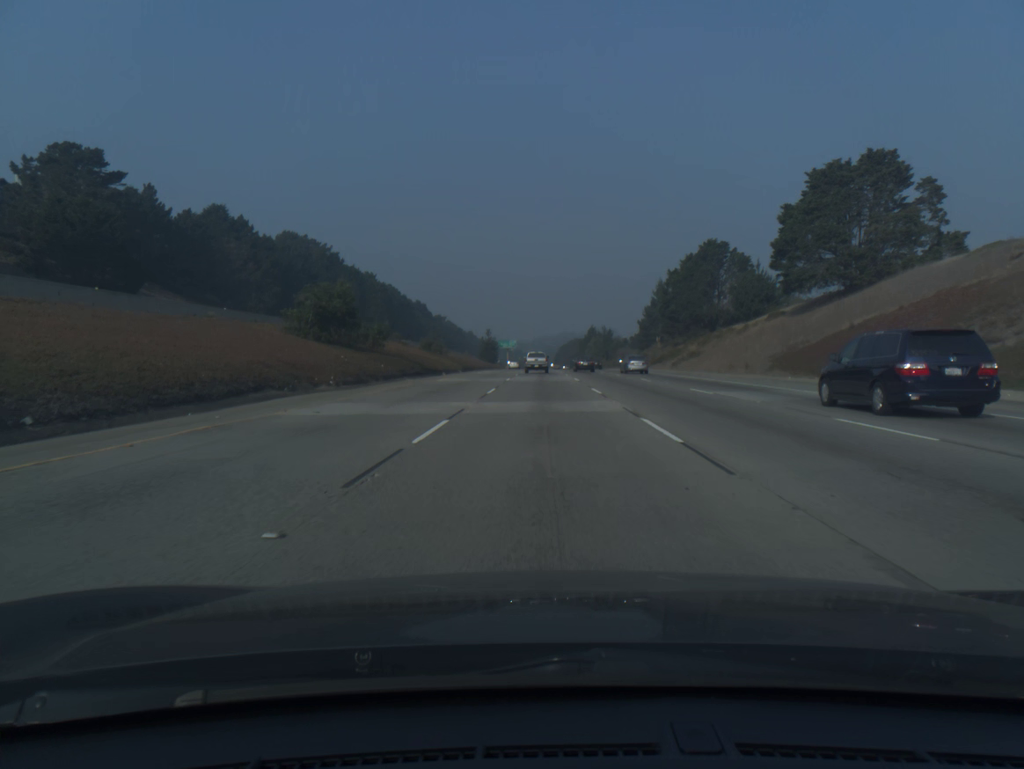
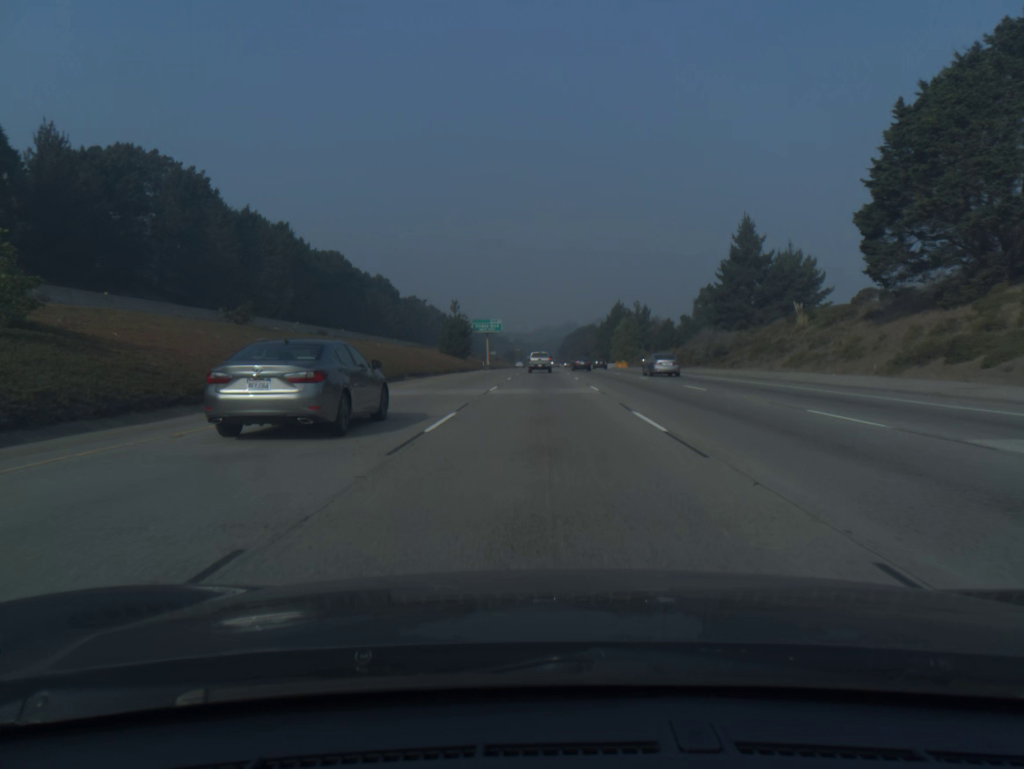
(0.0, +86.3) m; 0°
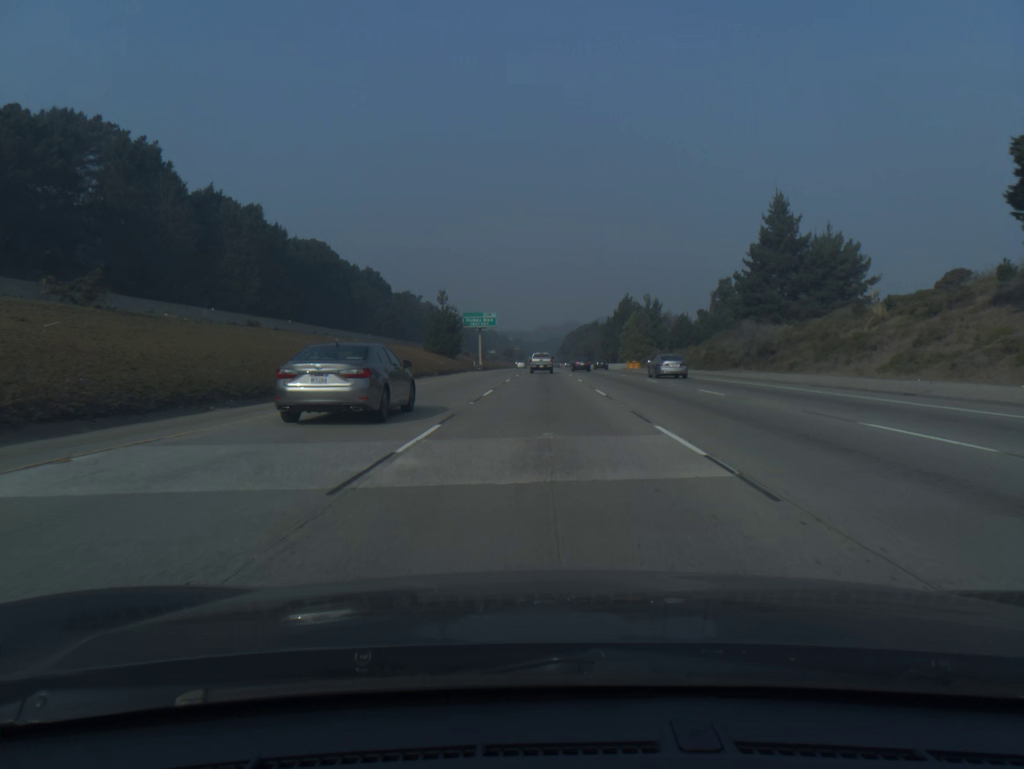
(0.0, +17.4) m; 0°
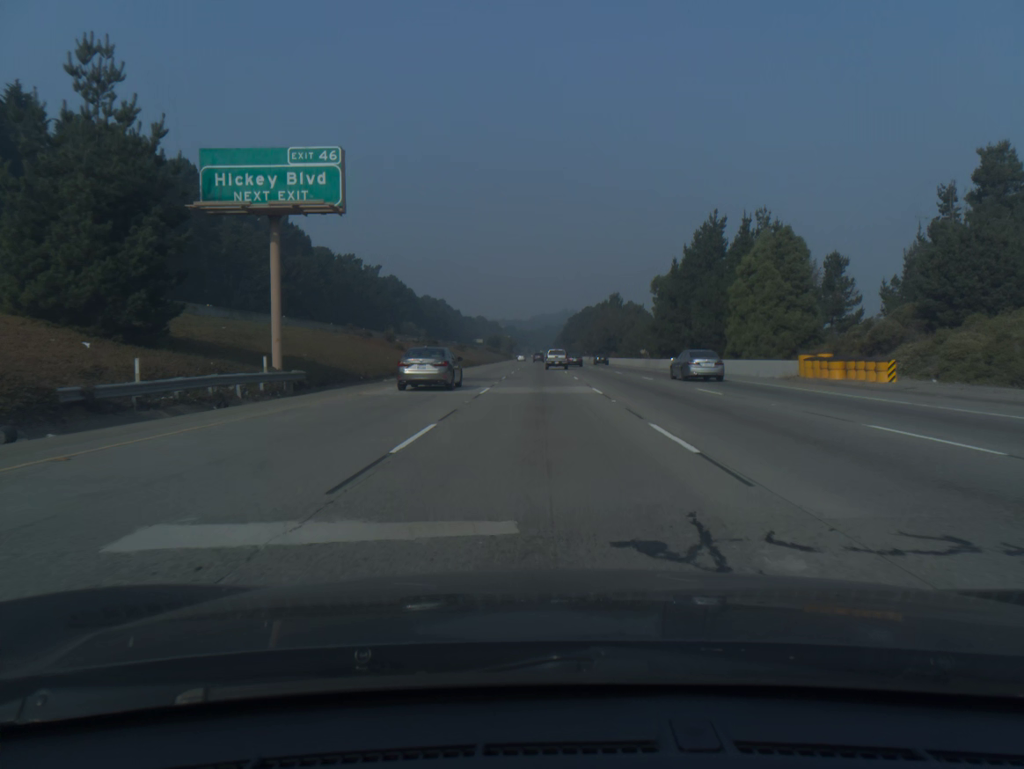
(+0.1, +87.6) m; 0°
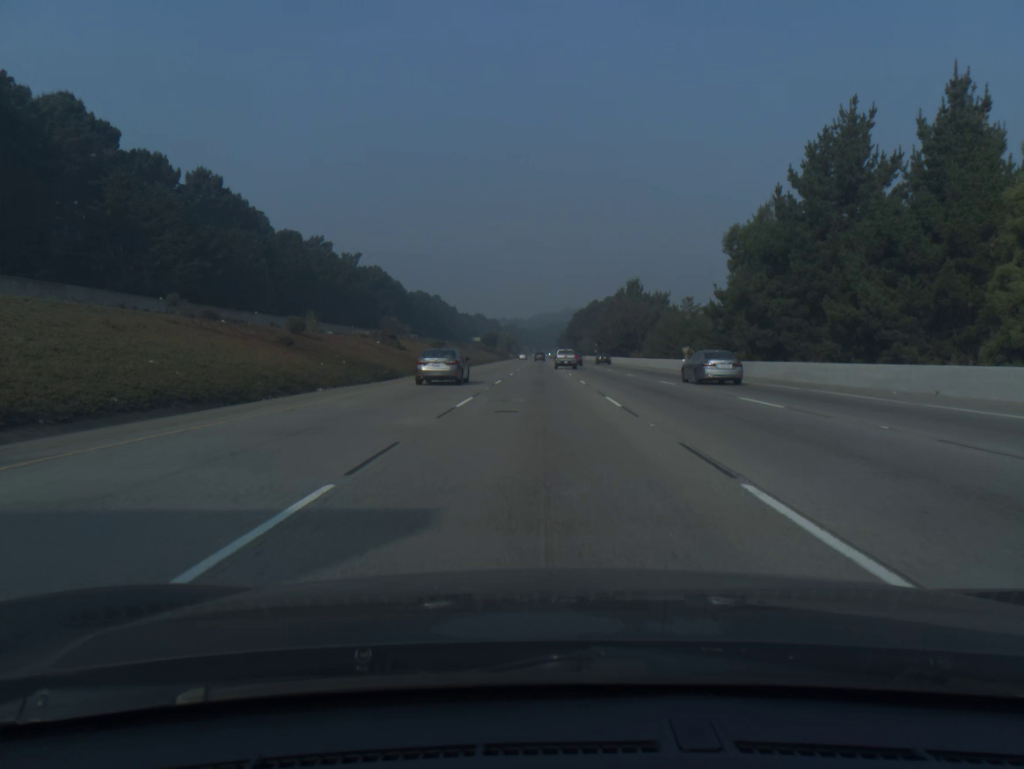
(0.0, +35.4) m; 0°
